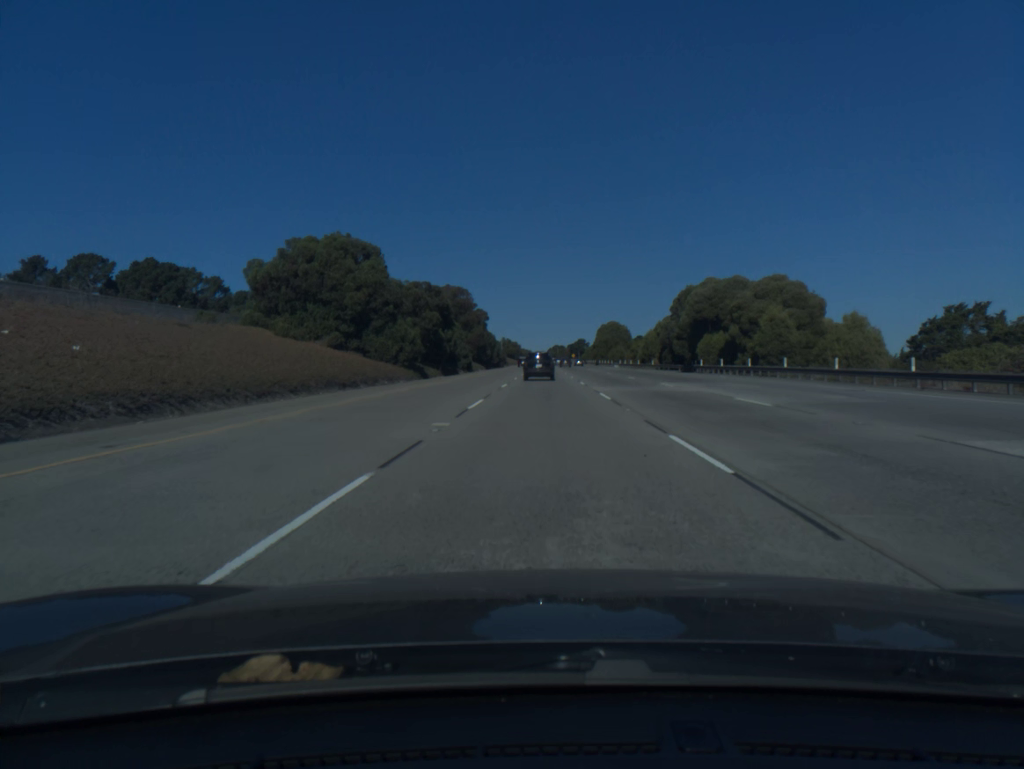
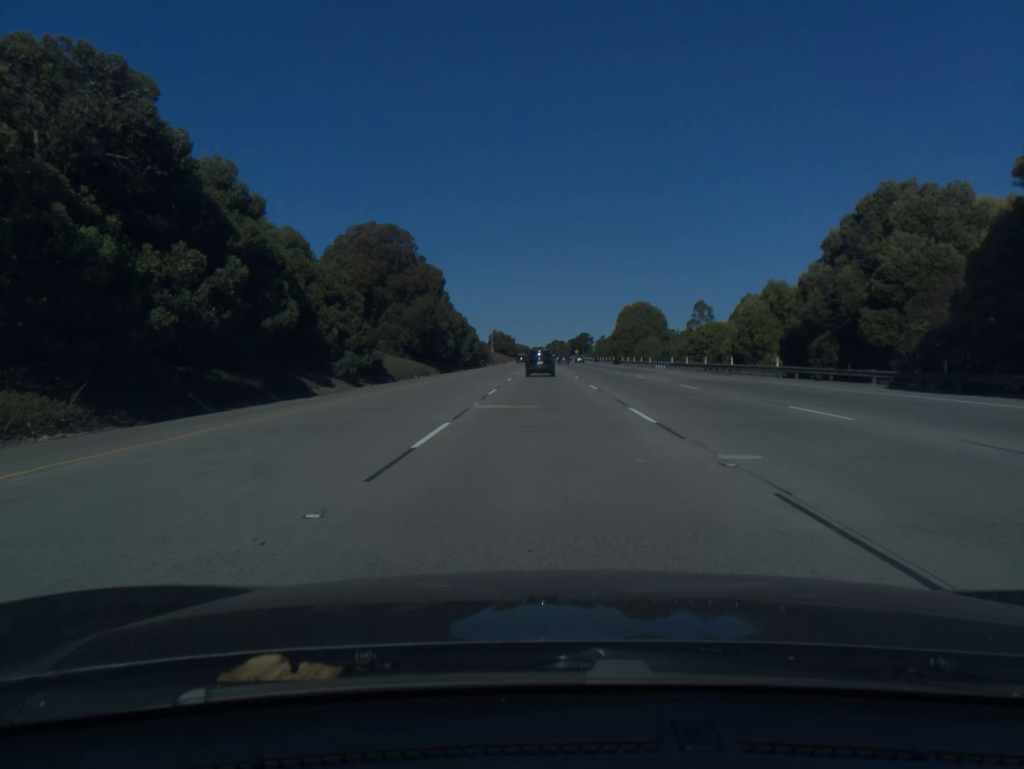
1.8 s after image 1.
(+0.1, +52.3) m; 0°
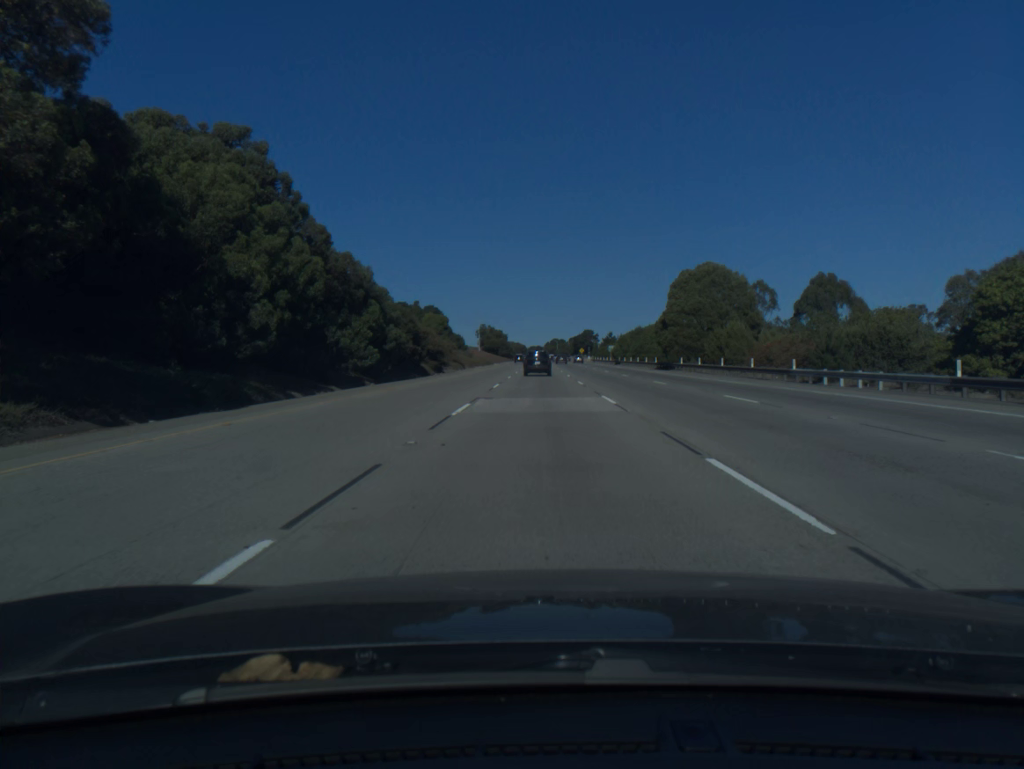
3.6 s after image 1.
(0.0, +52.7) m; 0°
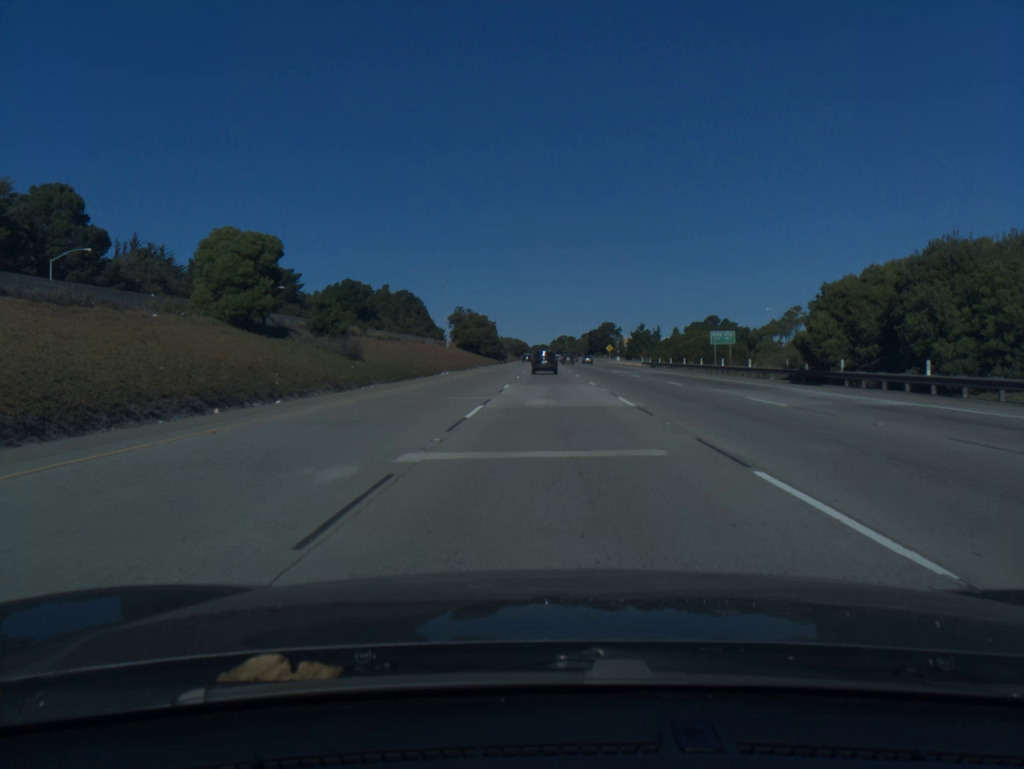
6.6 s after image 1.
(-0.5, +88.7) m; 0°
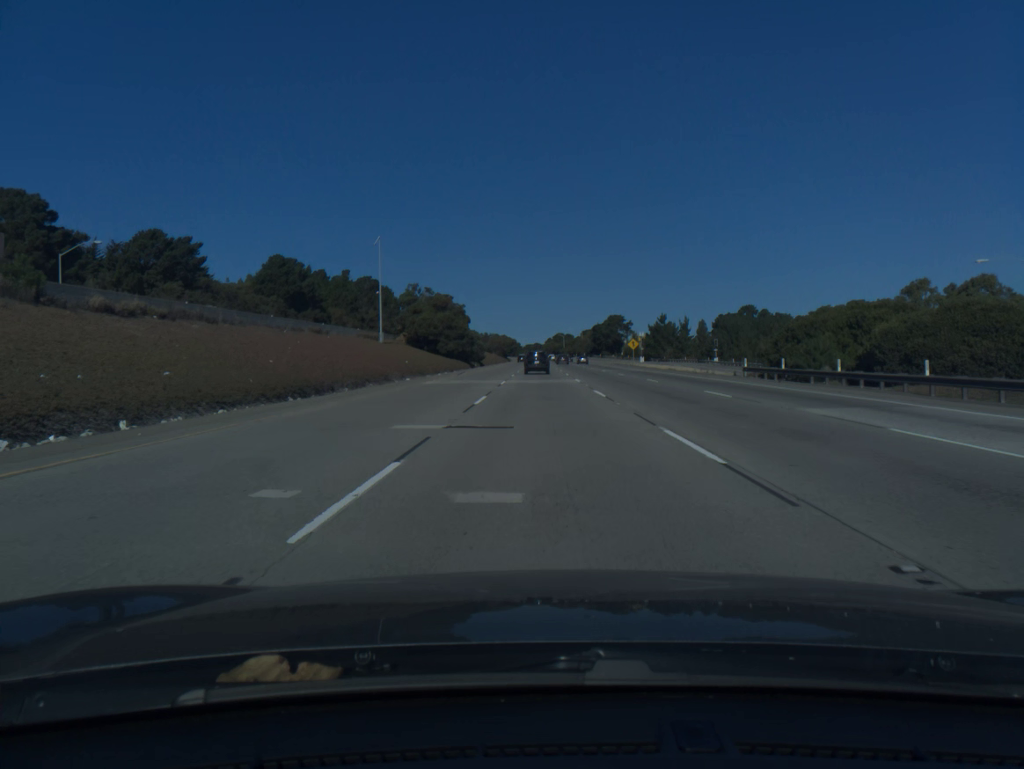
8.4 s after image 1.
(+0.3, +53.8) m; 0°
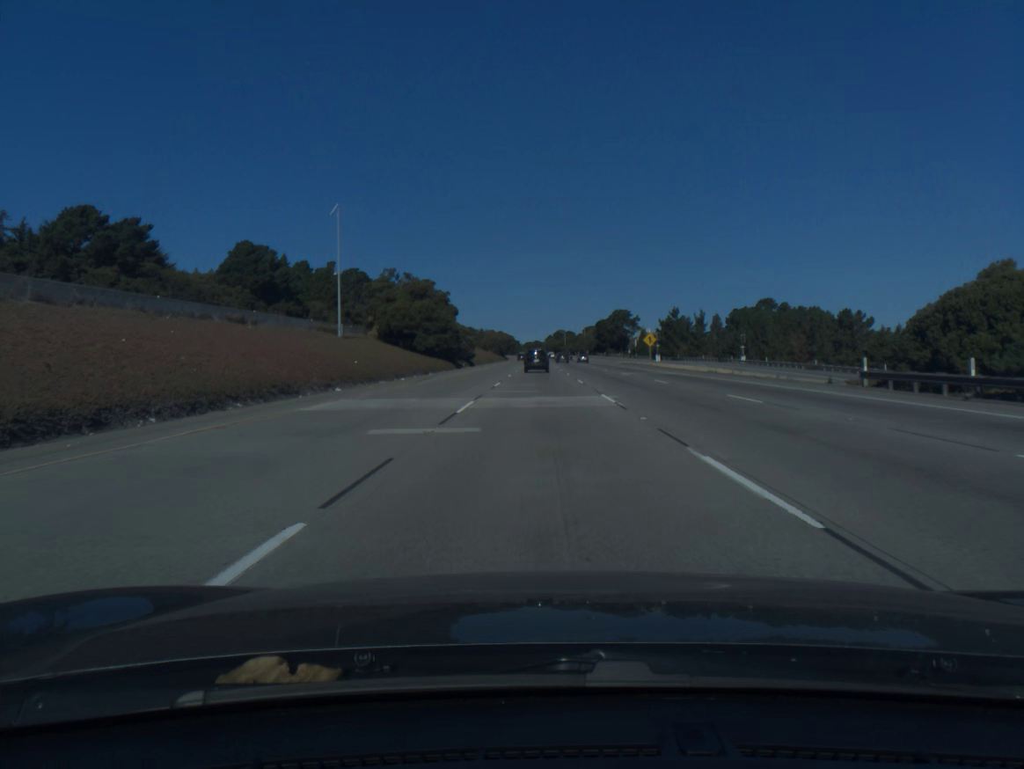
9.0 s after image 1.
(0.0, +18.0) m; 0°
